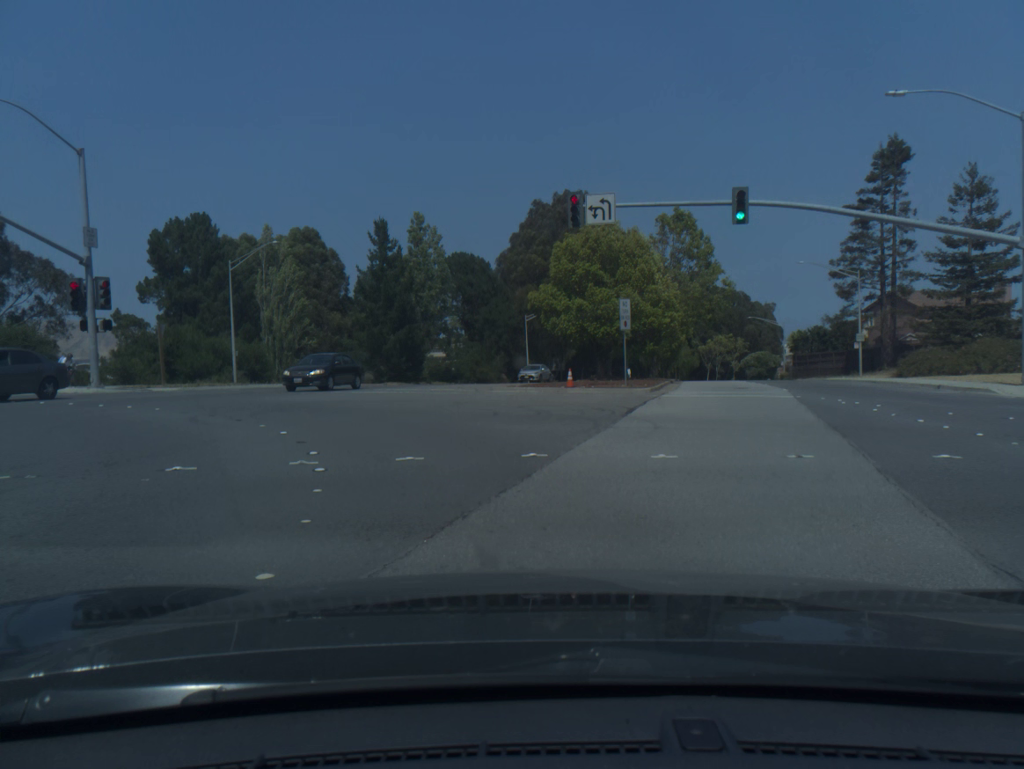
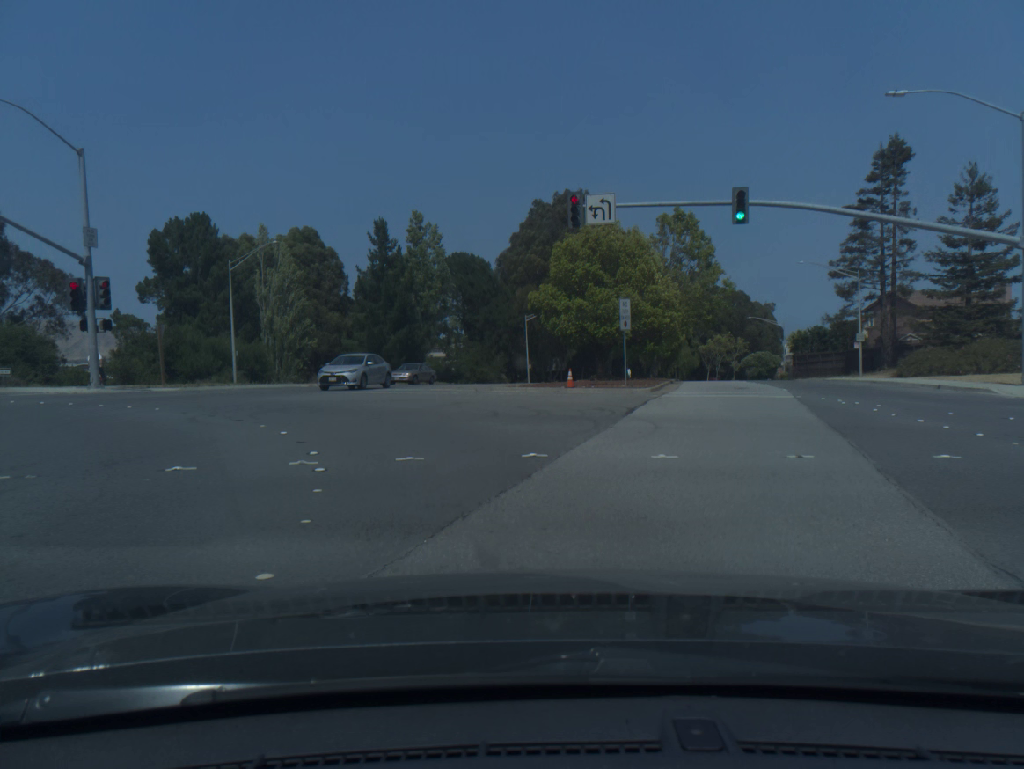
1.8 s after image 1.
(0.0, 0.0) m; 0°
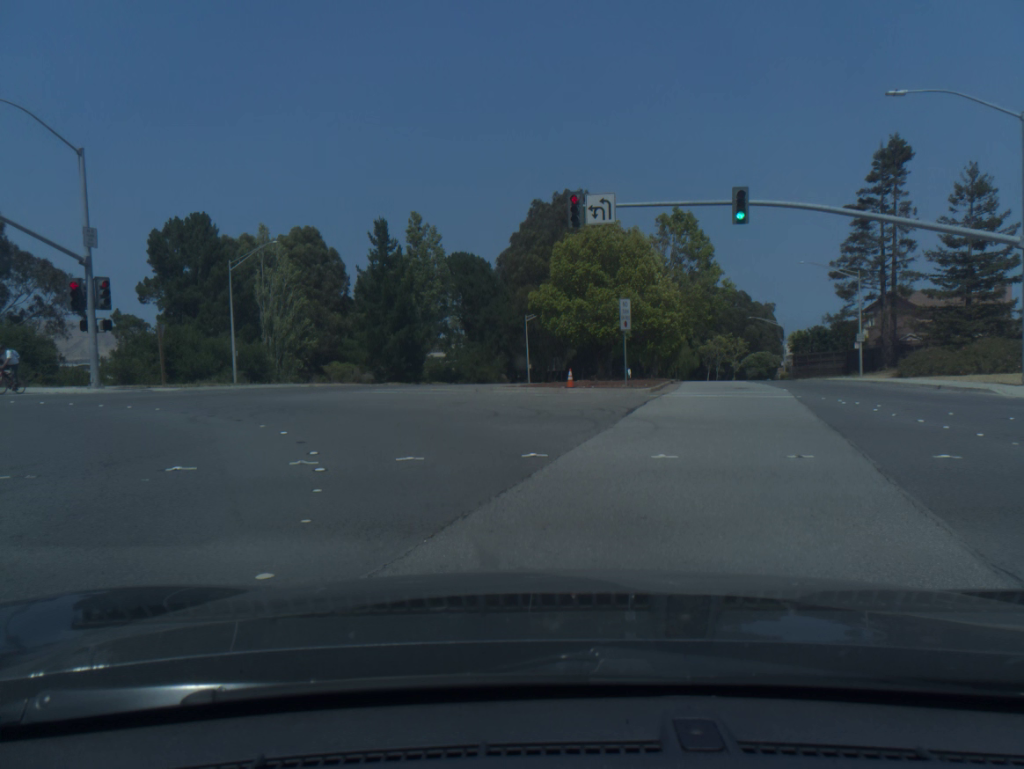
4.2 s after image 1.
(0.0, +0.1) m; 0°
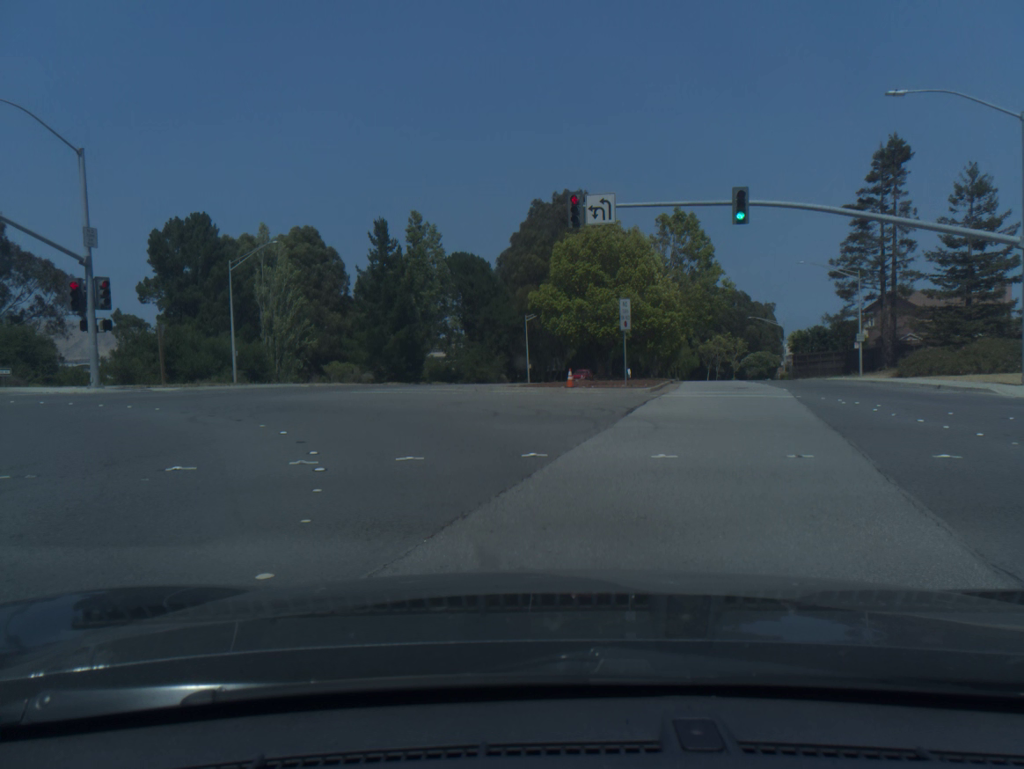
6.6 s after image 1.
(+0.1, -0.1) m; 0°
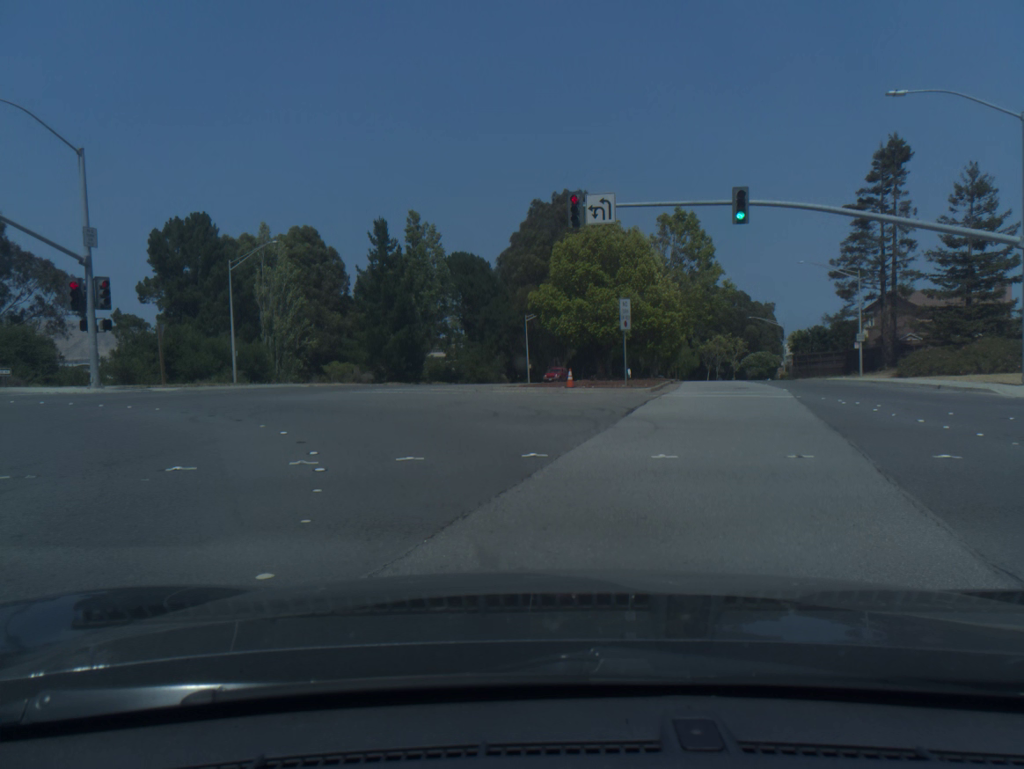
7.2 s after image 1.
(0.0, 0.0) m; 0°
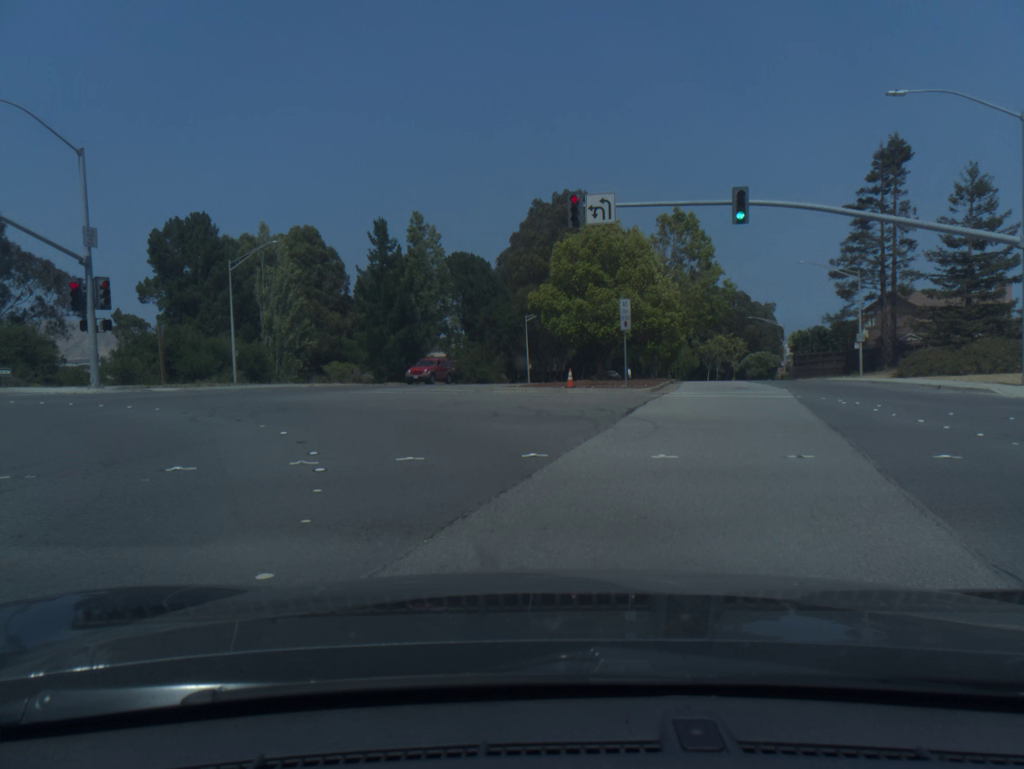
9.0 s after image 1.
(0.0, 0.0) m; 0°
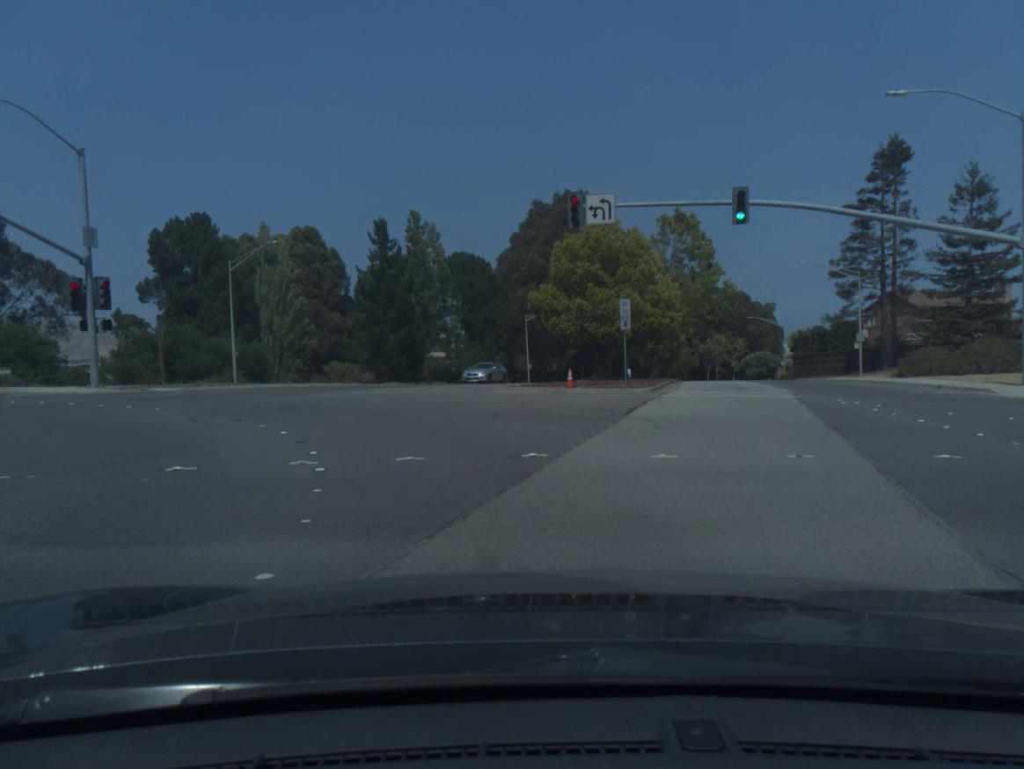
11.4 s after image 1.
(-0.1, +0.1) m; 0°
